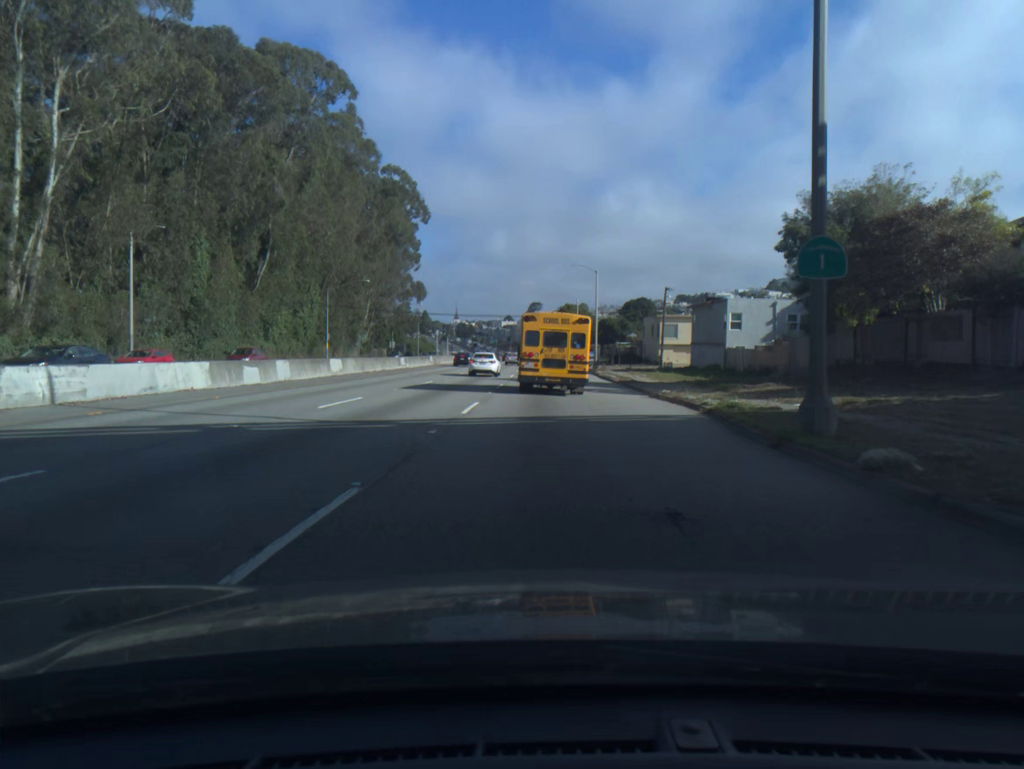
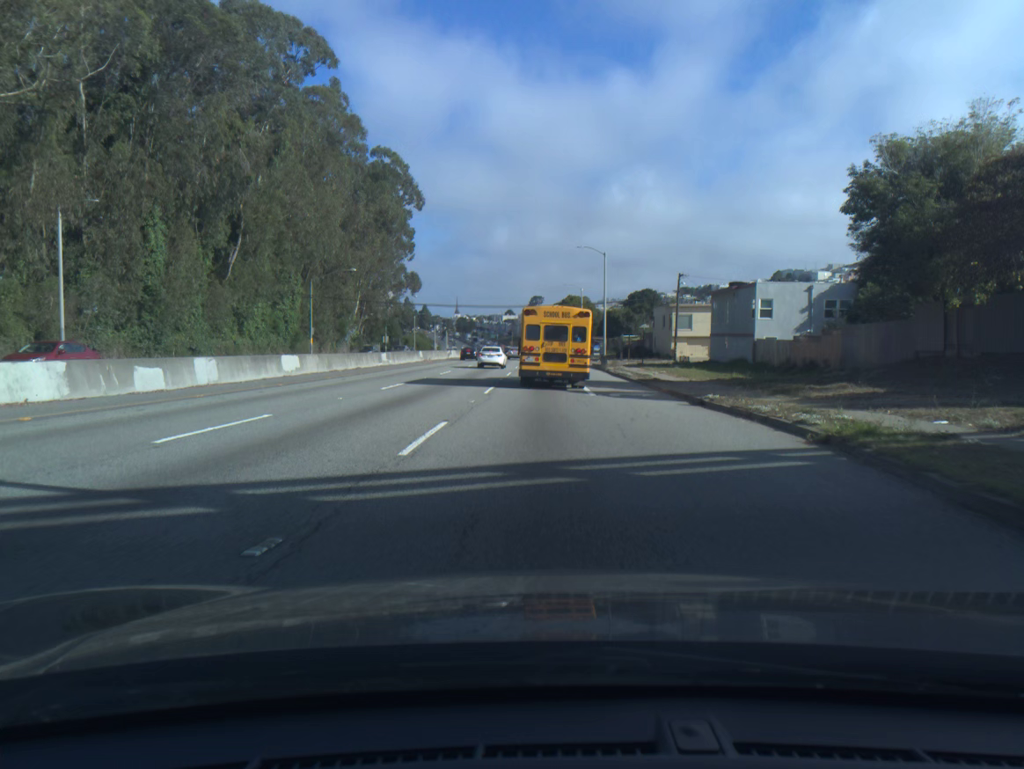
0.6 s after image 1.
(0.0, +7.8) m; 0°
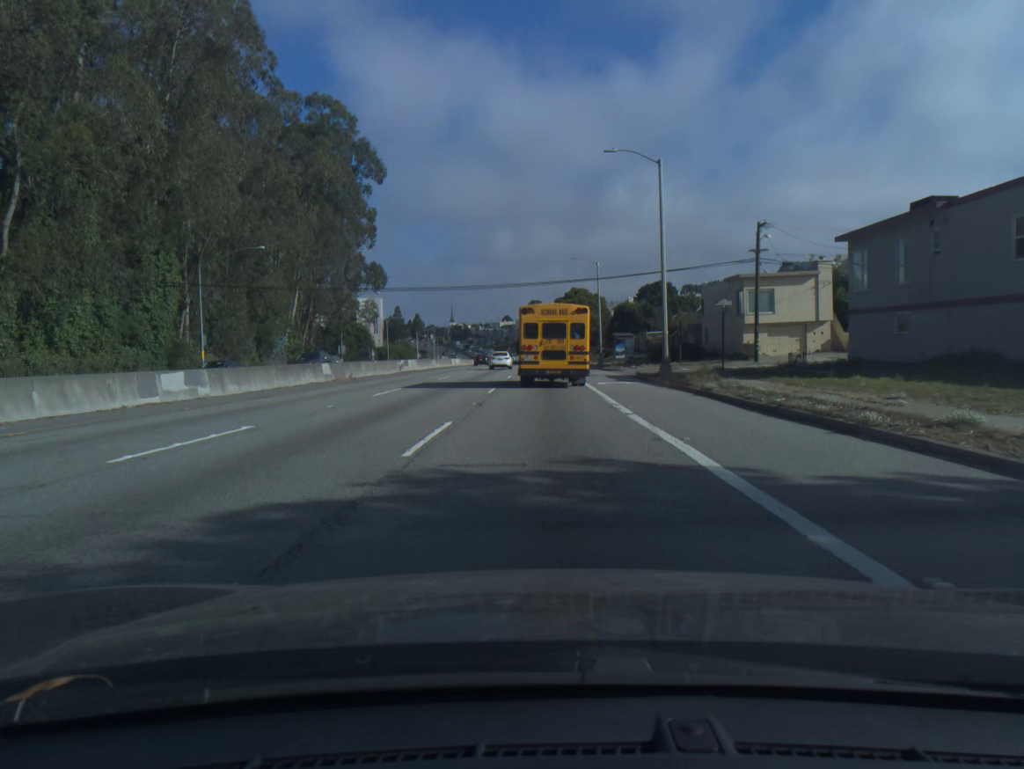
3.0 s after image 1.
(0.0, +30.8) m; 0°
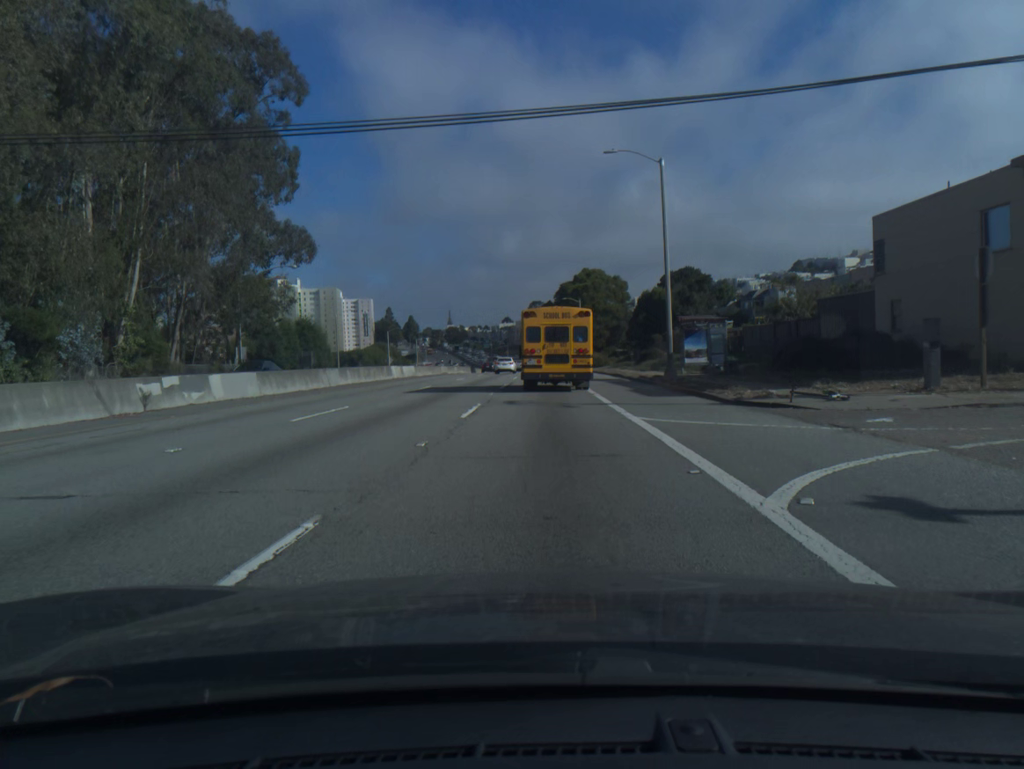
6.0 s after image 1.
(0.0, +37.4) m; 0°
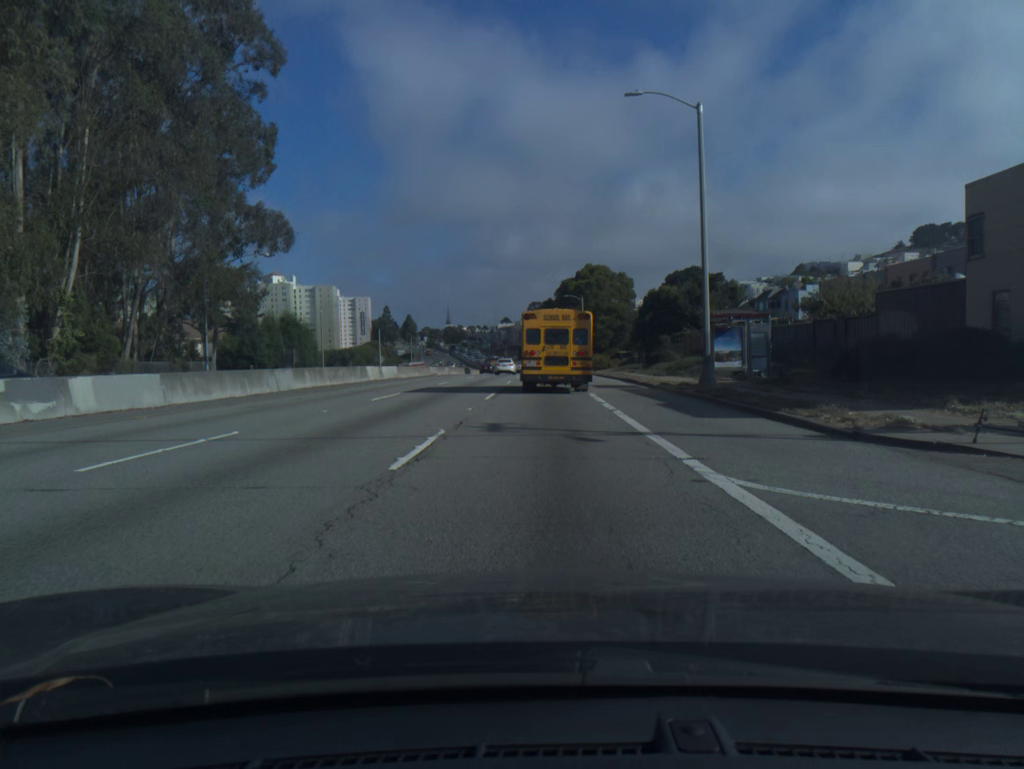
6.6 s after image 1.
(0.0, +7.3) m; 0°
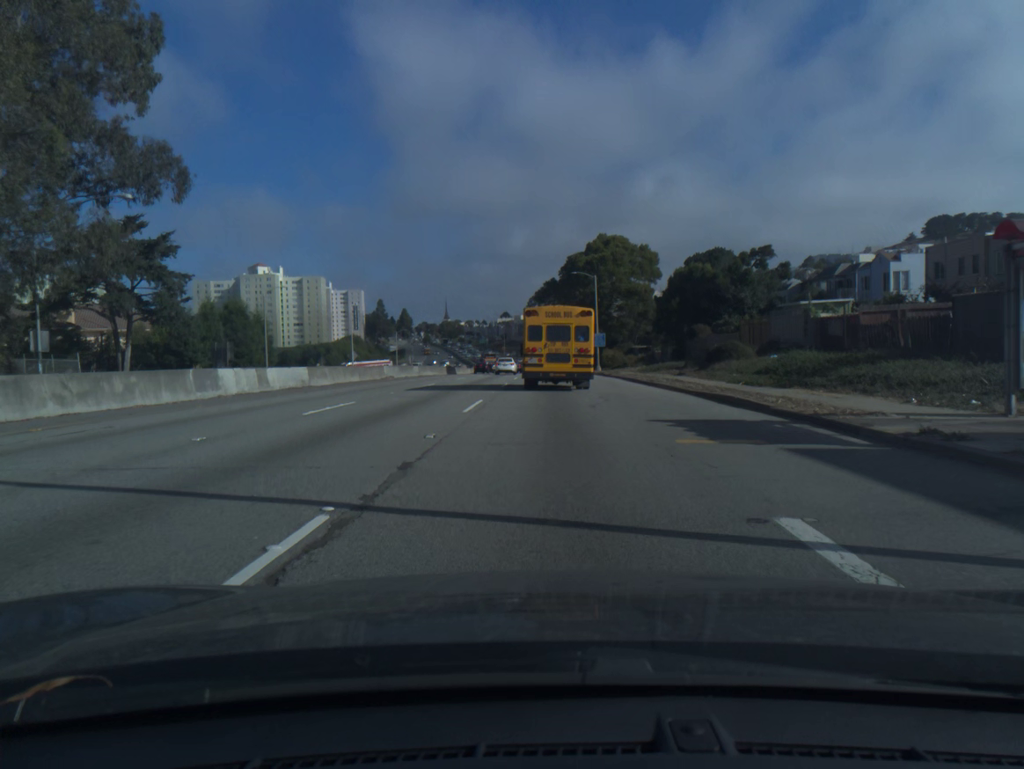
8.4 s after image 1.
(+0.1, +21.8) m; 0°
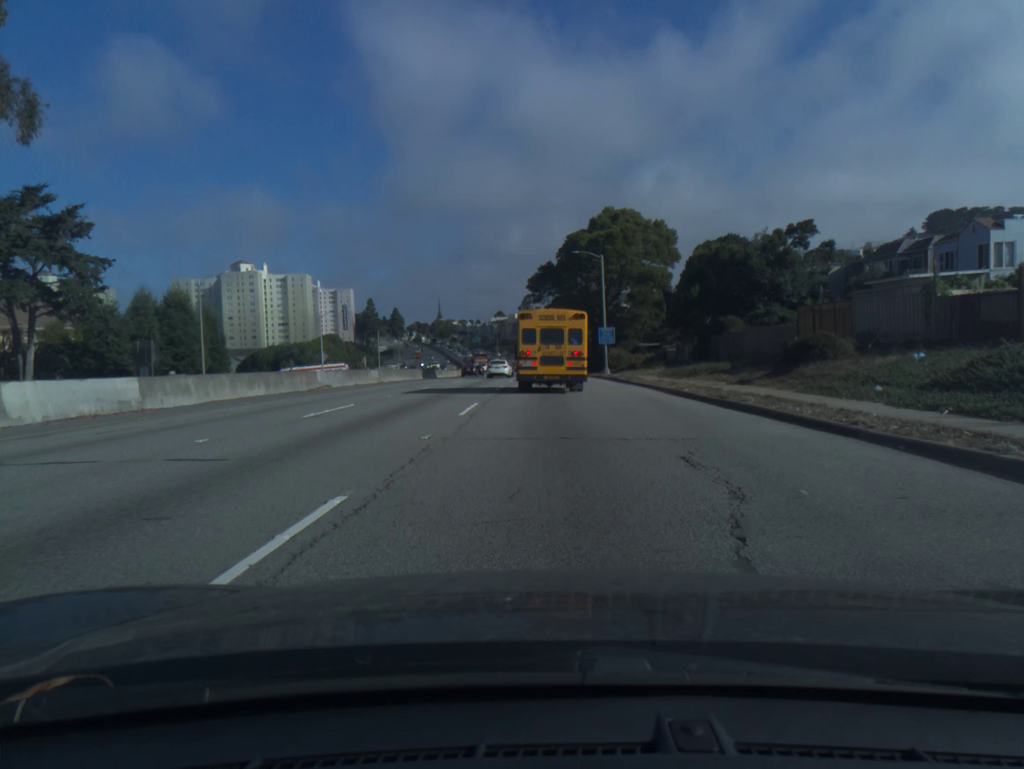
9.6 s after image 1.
(+0.1, +14.3) m; +1°
